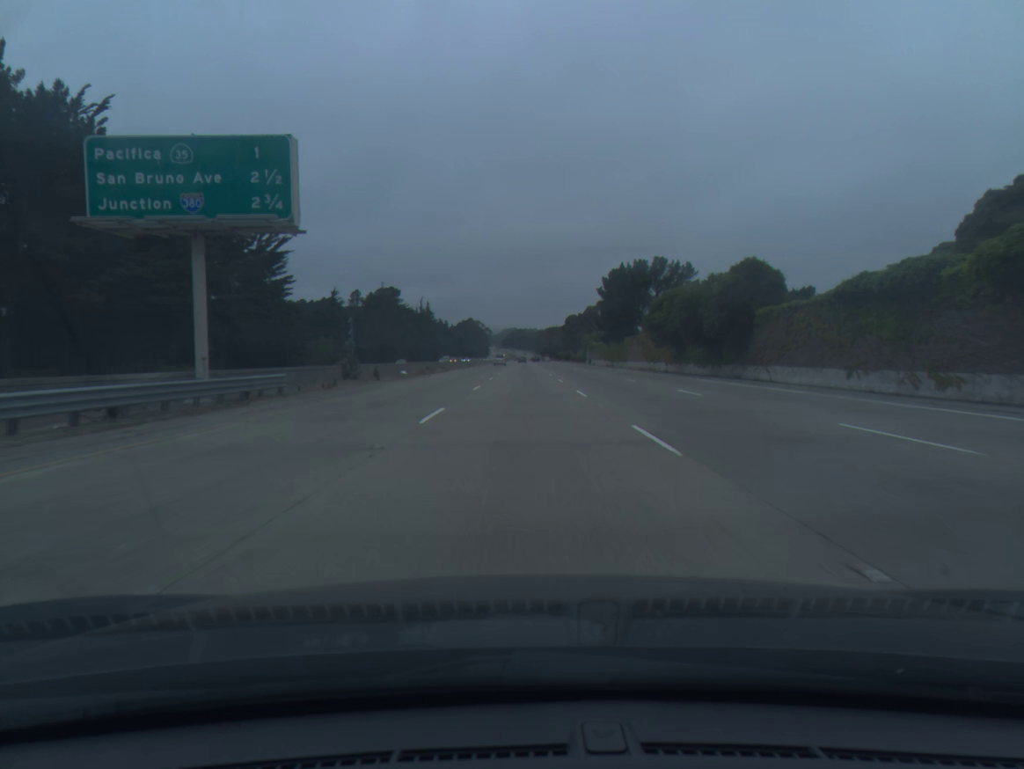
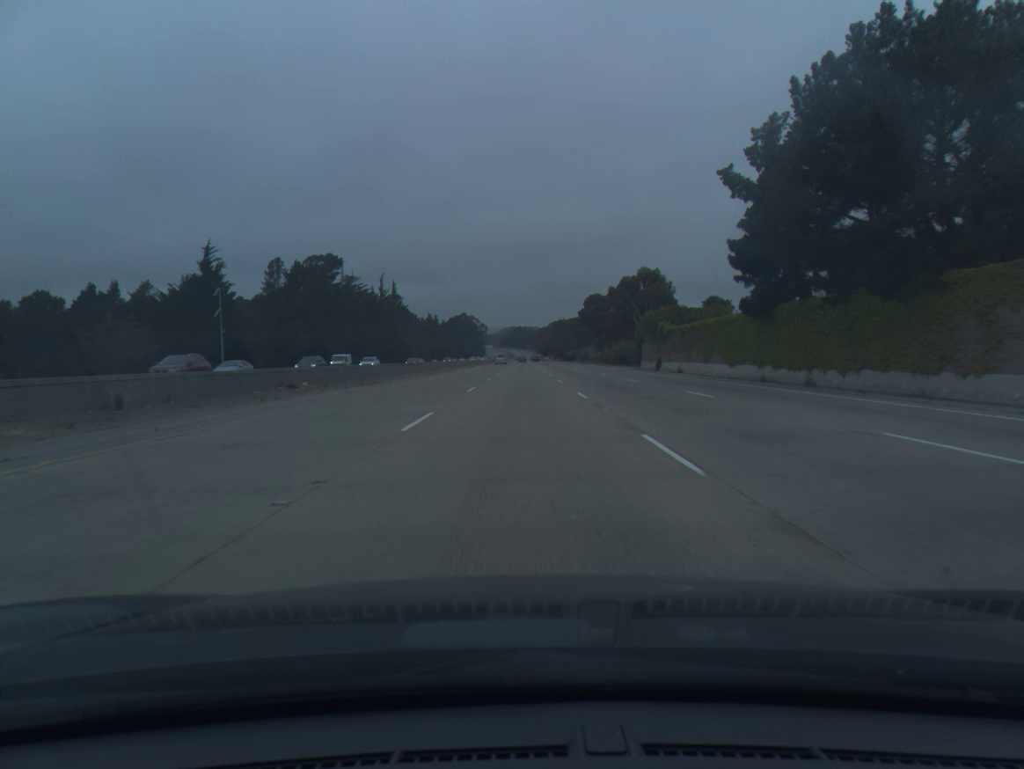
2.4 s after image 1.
(+0.4, +74.9) m; 0°
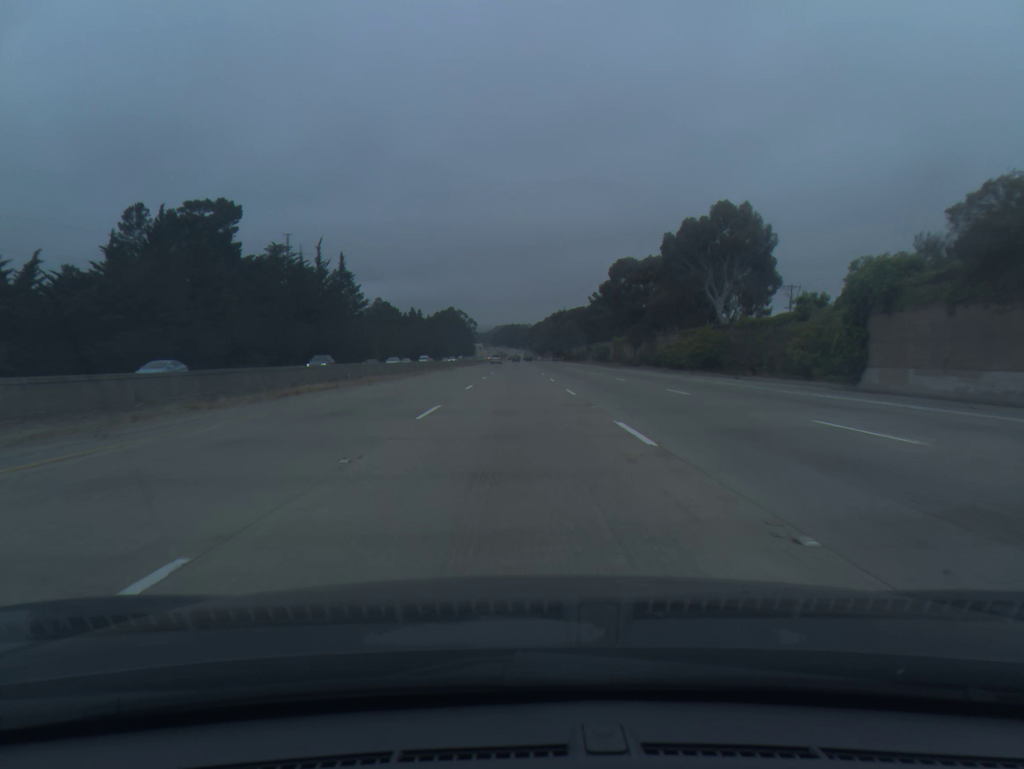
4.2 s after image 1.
(+0.1, +56.0) m; 0°
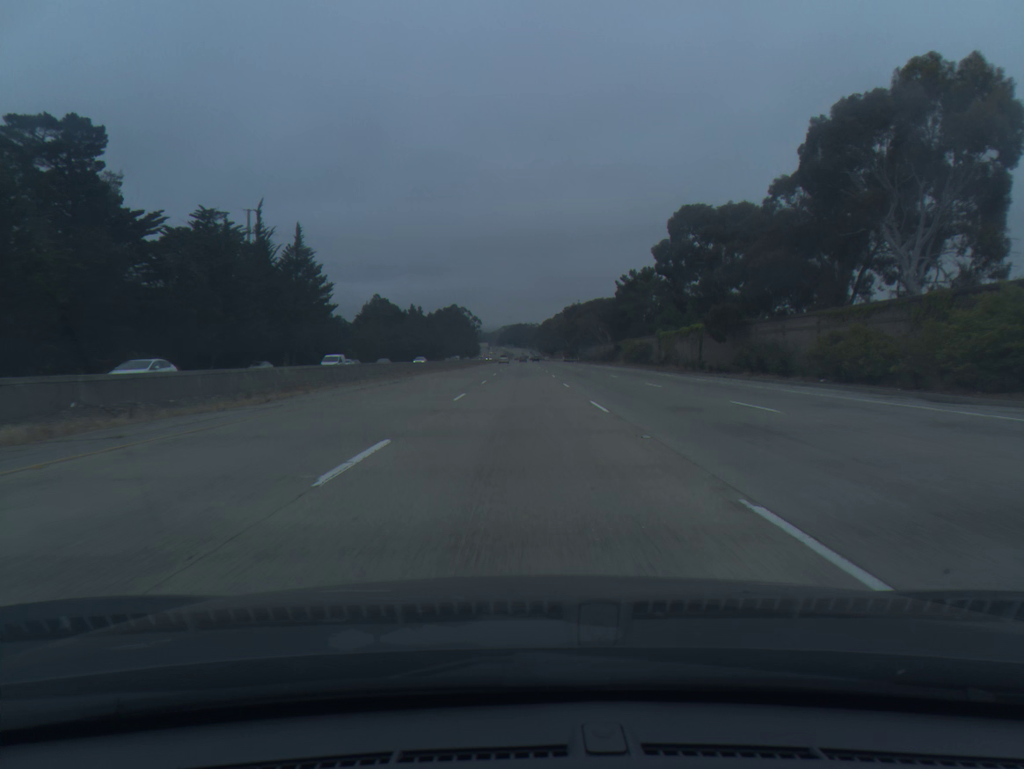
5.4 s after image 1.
(-0.2, +37.3) m; -1°
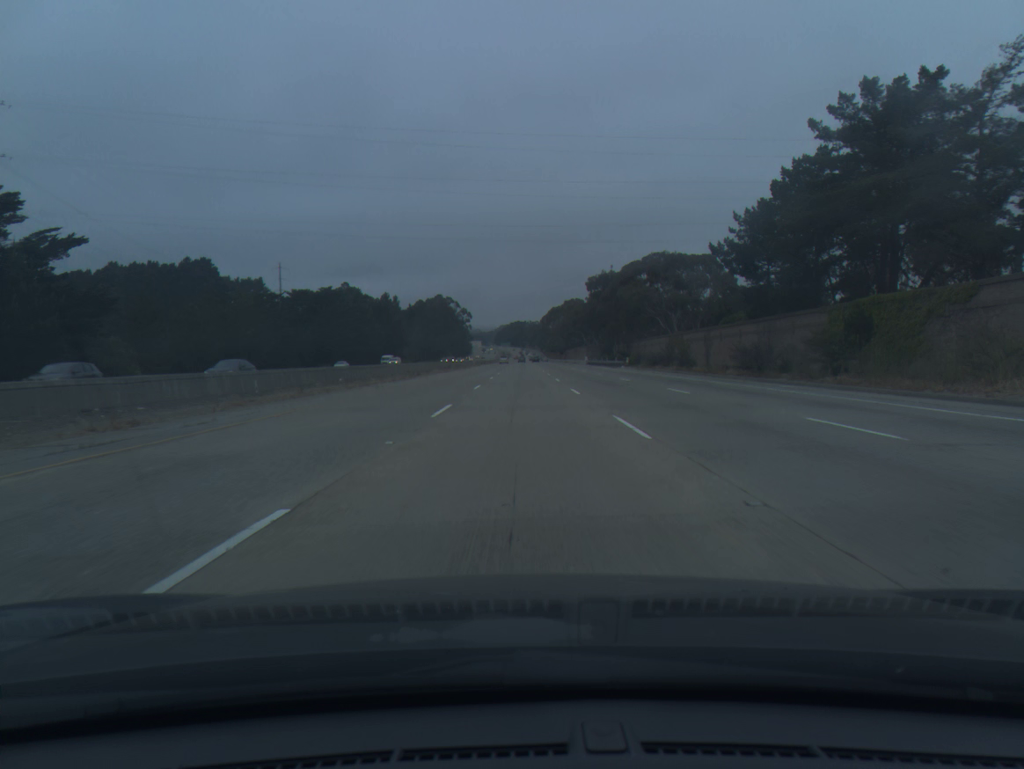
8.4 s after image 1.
(+0.3, +93.1) m; 0°
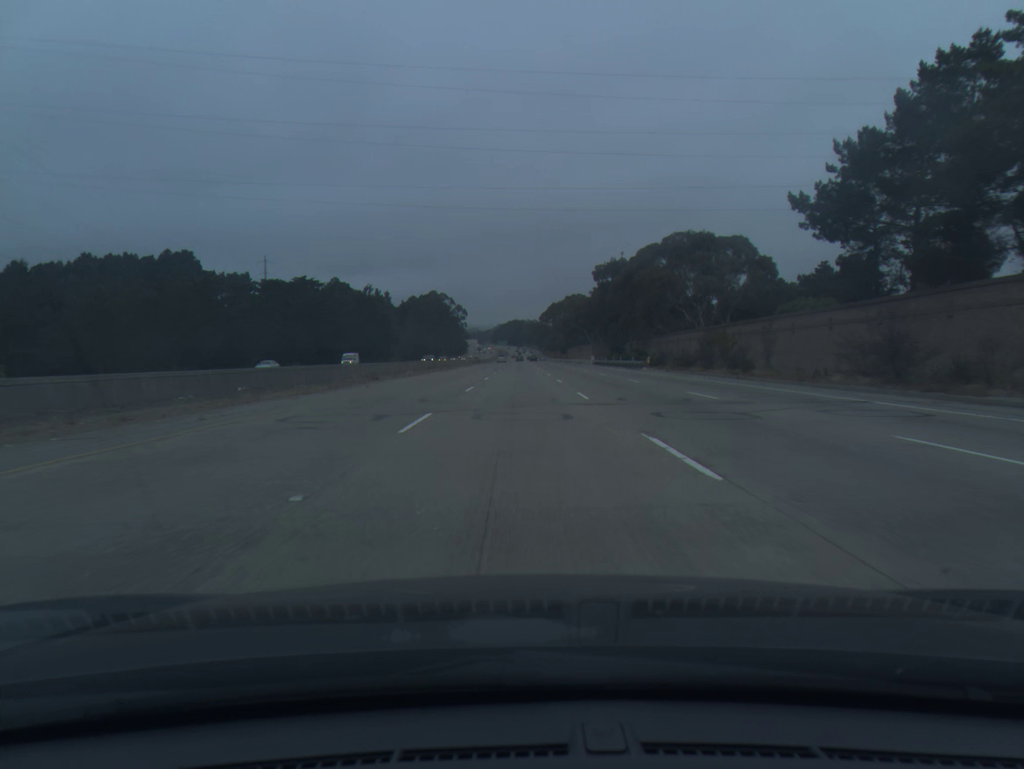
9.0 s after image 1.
(0.0, +18.6) m; 0°
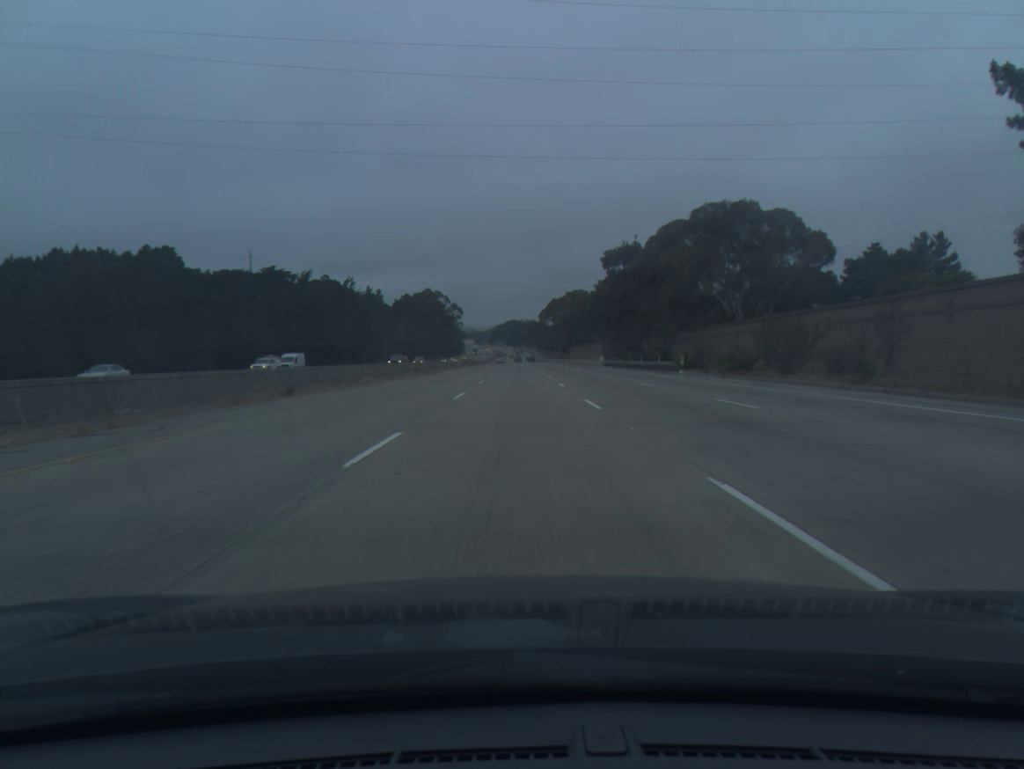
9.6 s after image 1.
(0.0, +18.6) m; 0°
